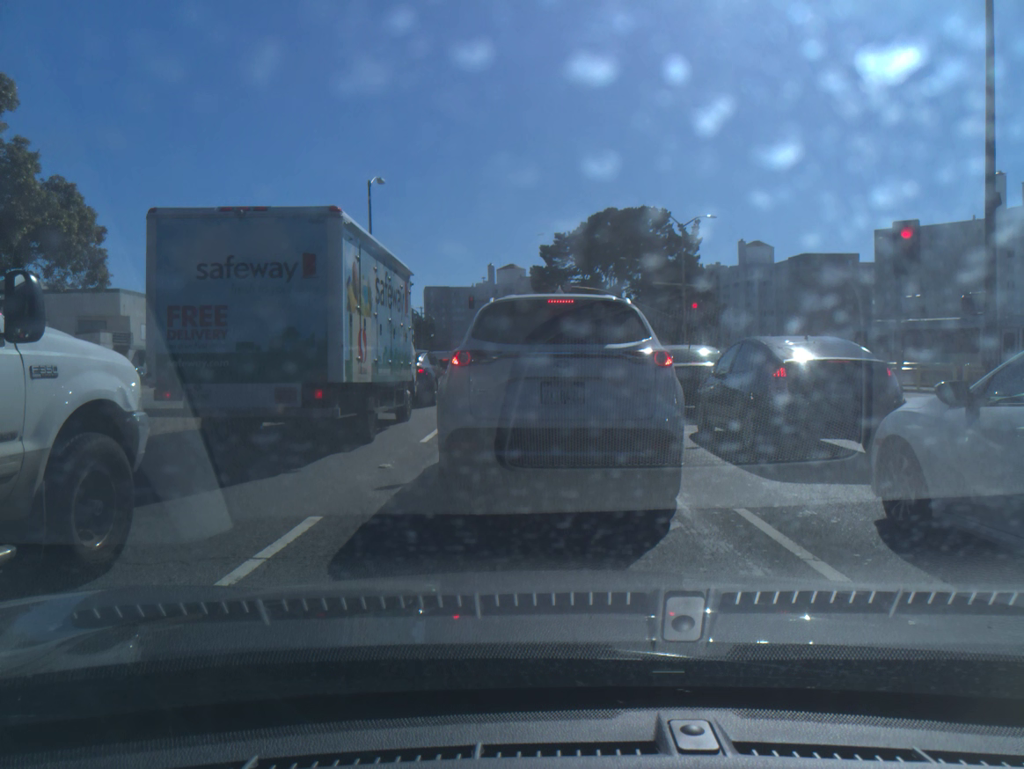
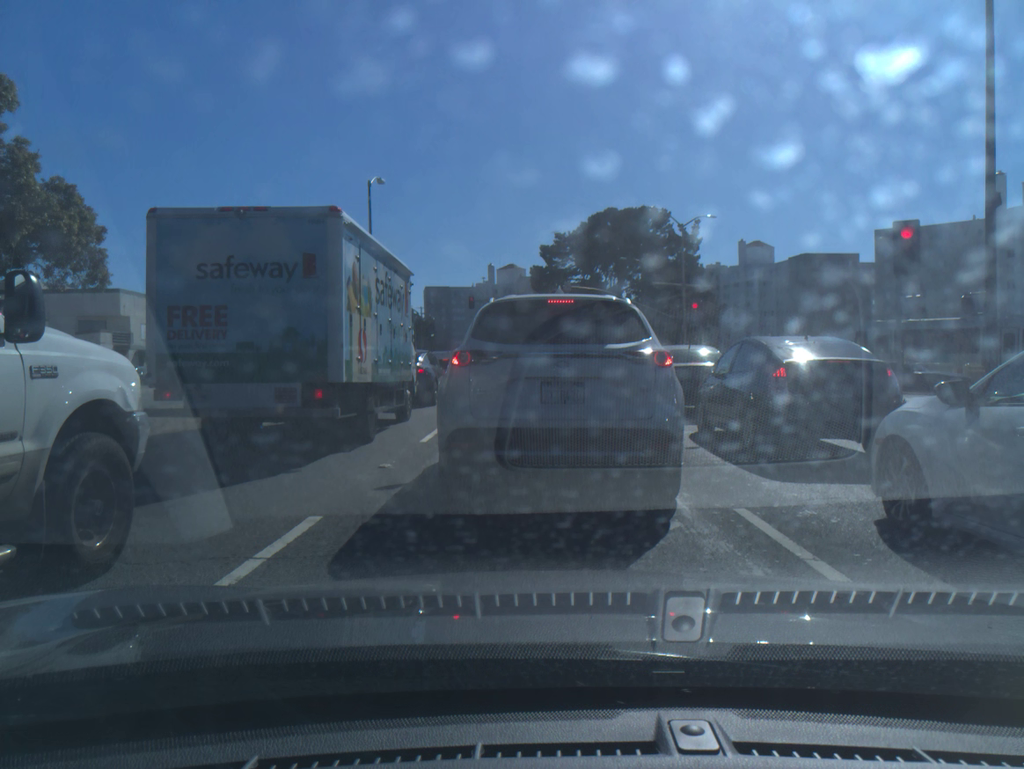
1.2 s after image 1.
(0.0, 0.0) m; 0°
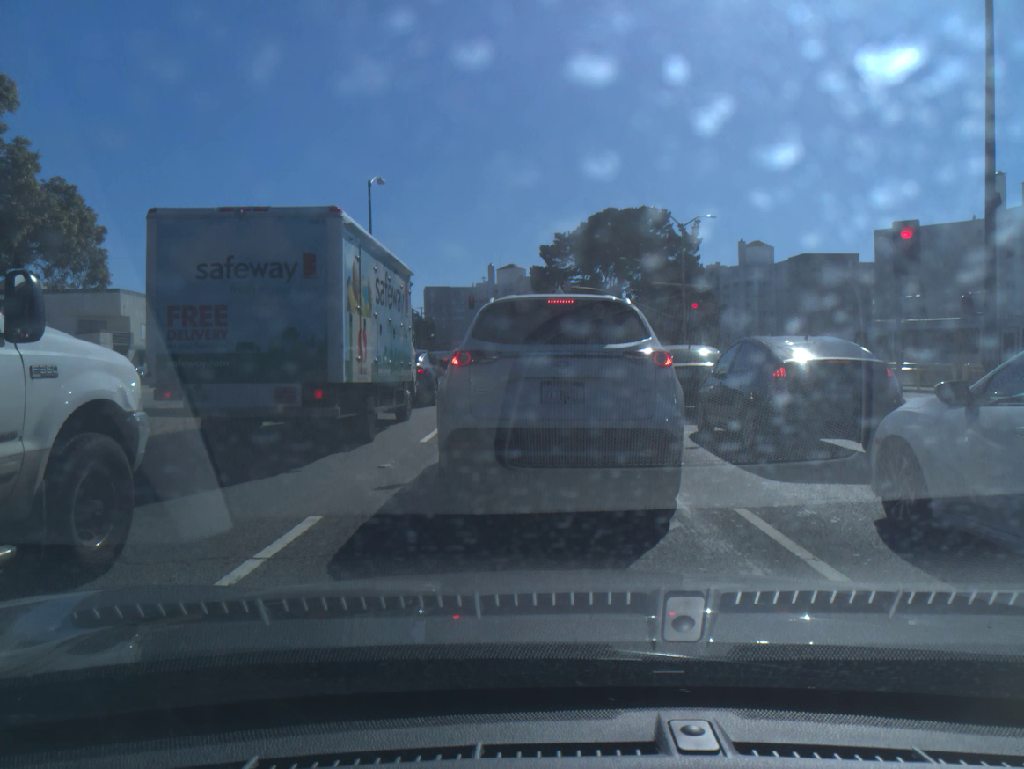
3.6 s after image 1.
(0.0, 0.0) m; 0°
